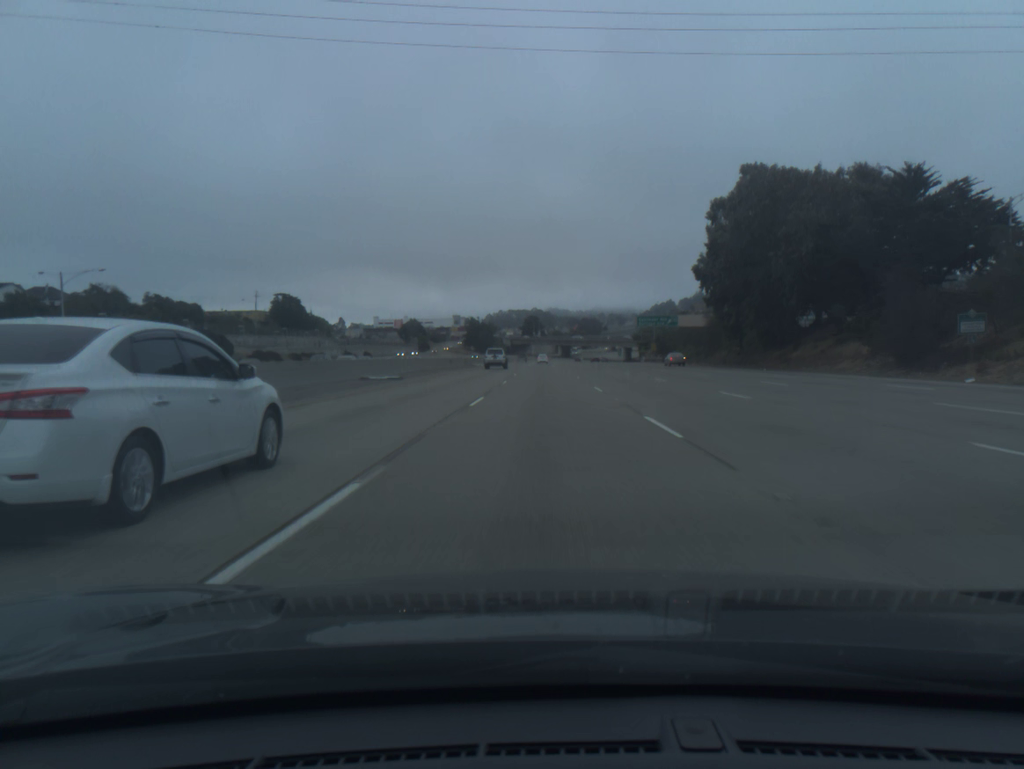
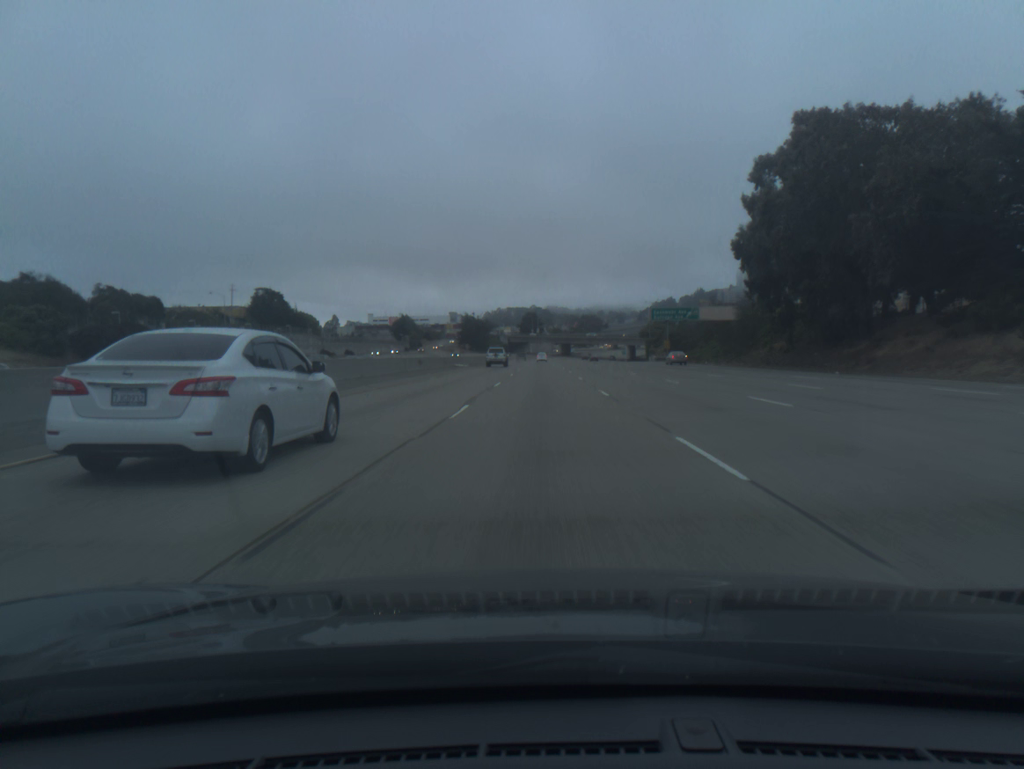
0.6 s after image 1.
(0.0, +18.4) m; 0°
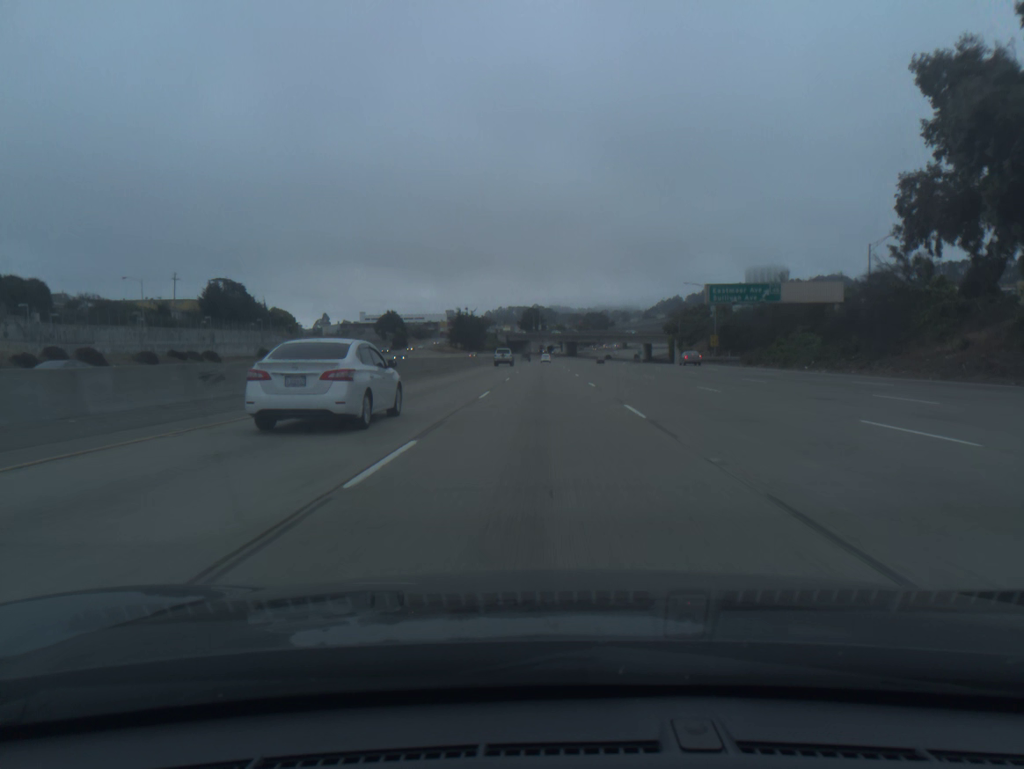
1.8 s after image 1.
(0.0, +36.7) m; 0°
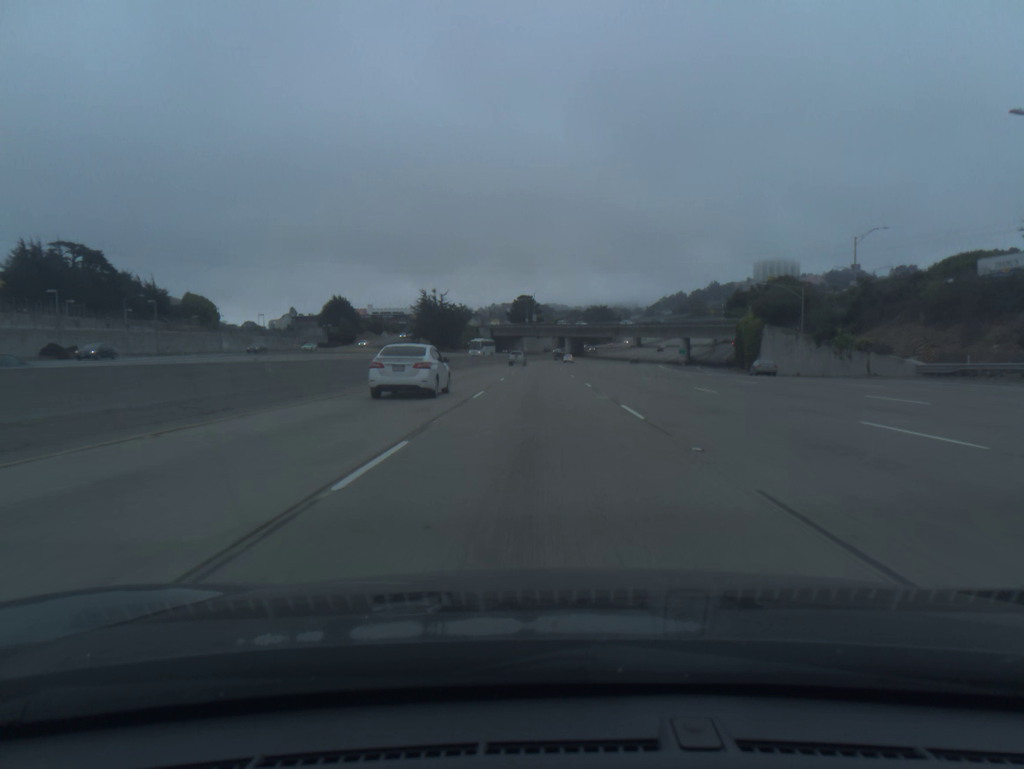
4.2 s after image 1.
(+0.1, +73.5) m; 0°
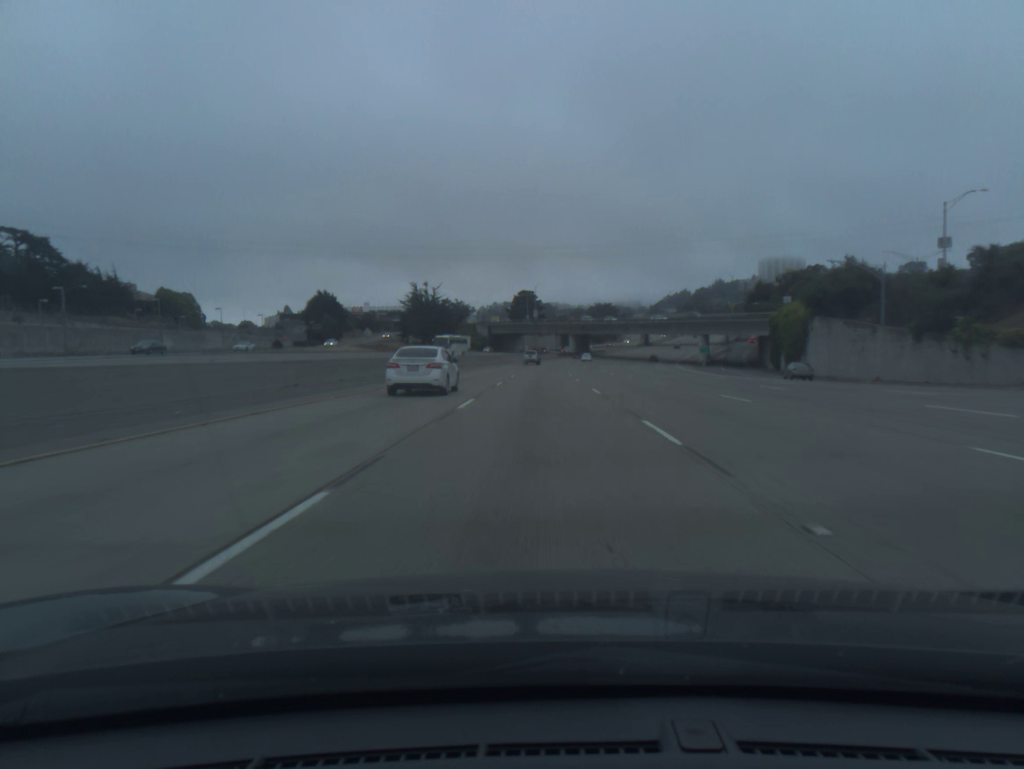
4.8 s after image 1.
(0.0, +18.4) m; 0°
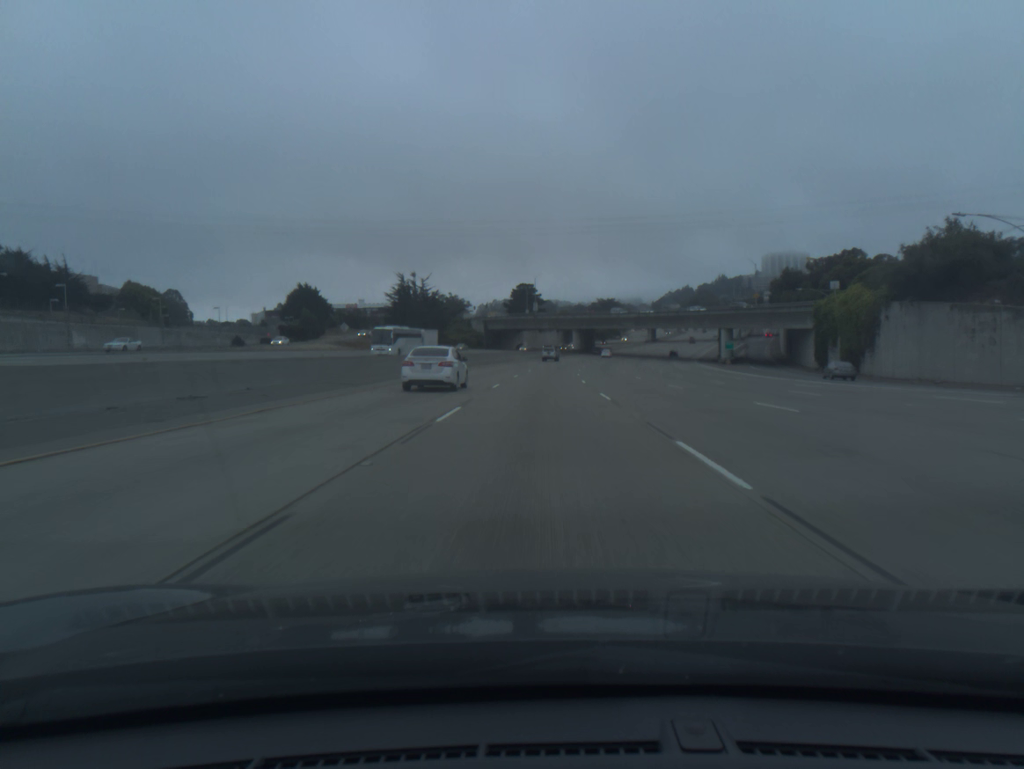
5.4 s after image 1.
(0.0, +18.3) m; 0°
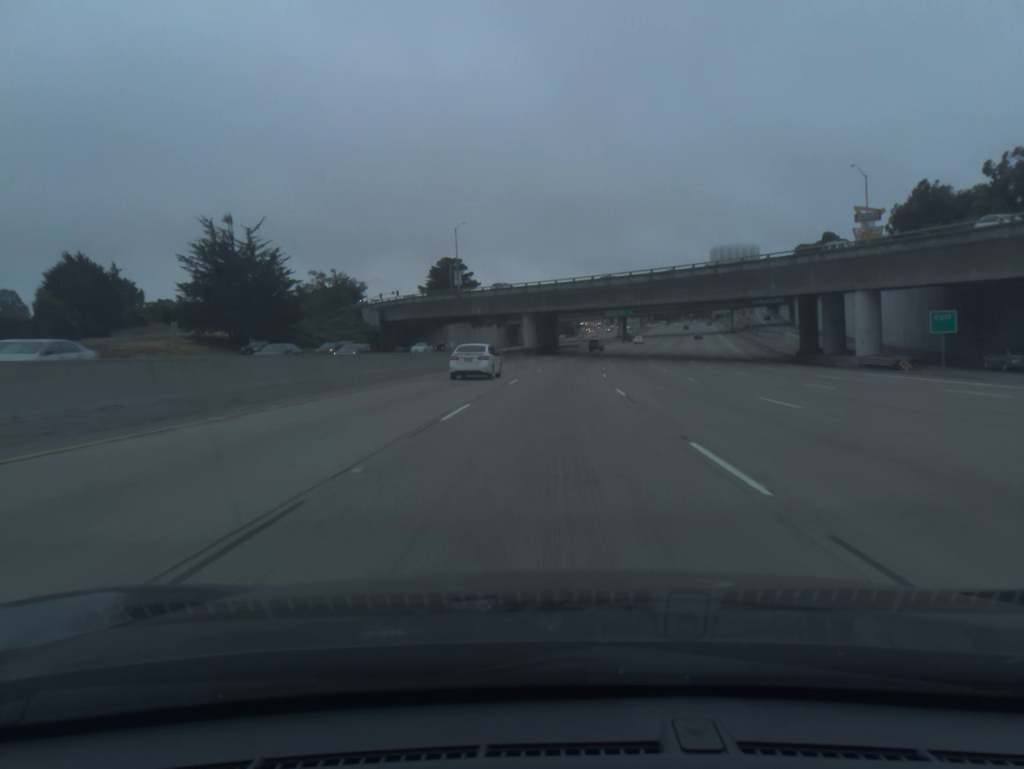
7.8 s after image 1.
(+1.5, +73.4) m; +4°
